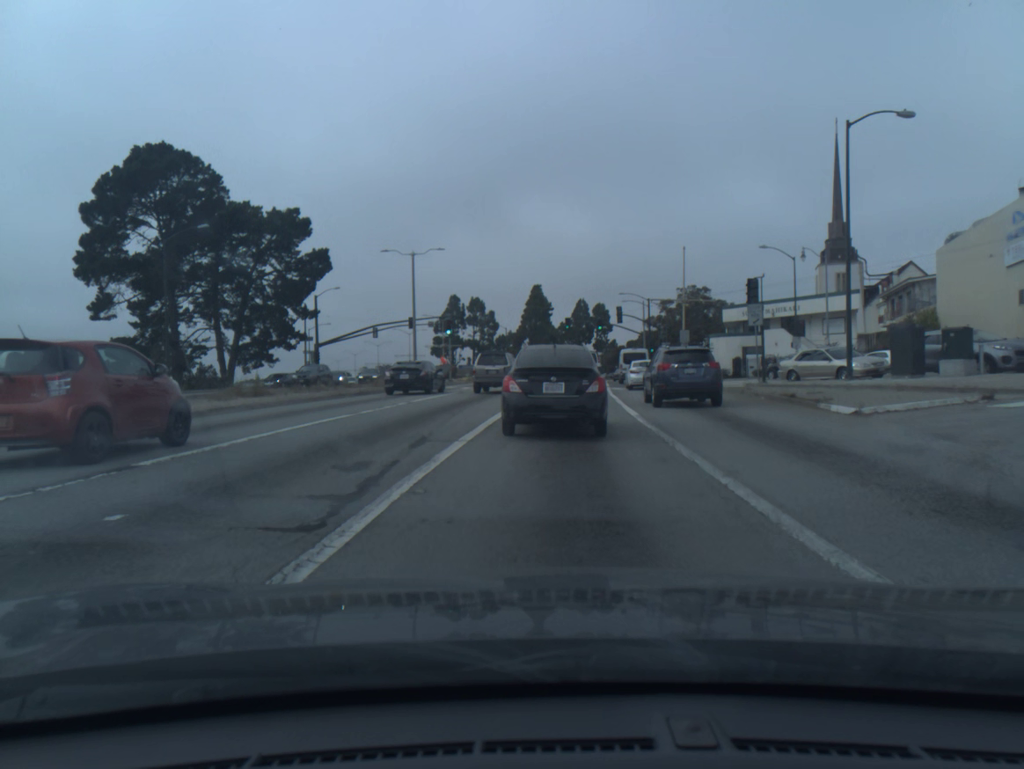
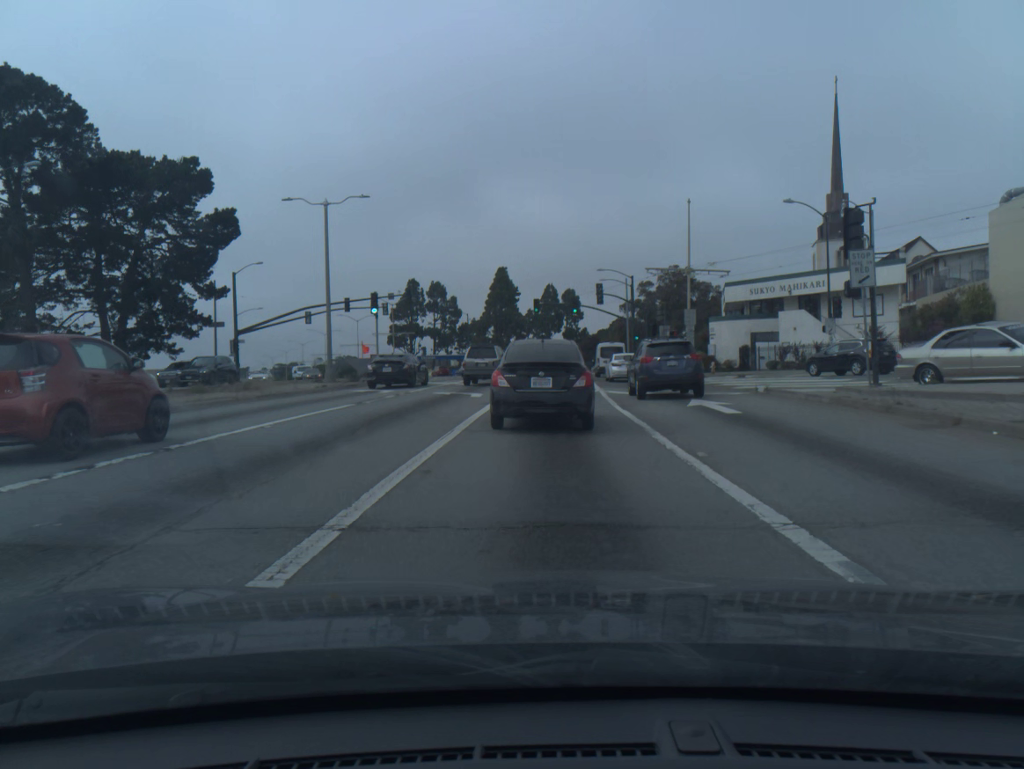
(+0.3, +13.8) m; +2°
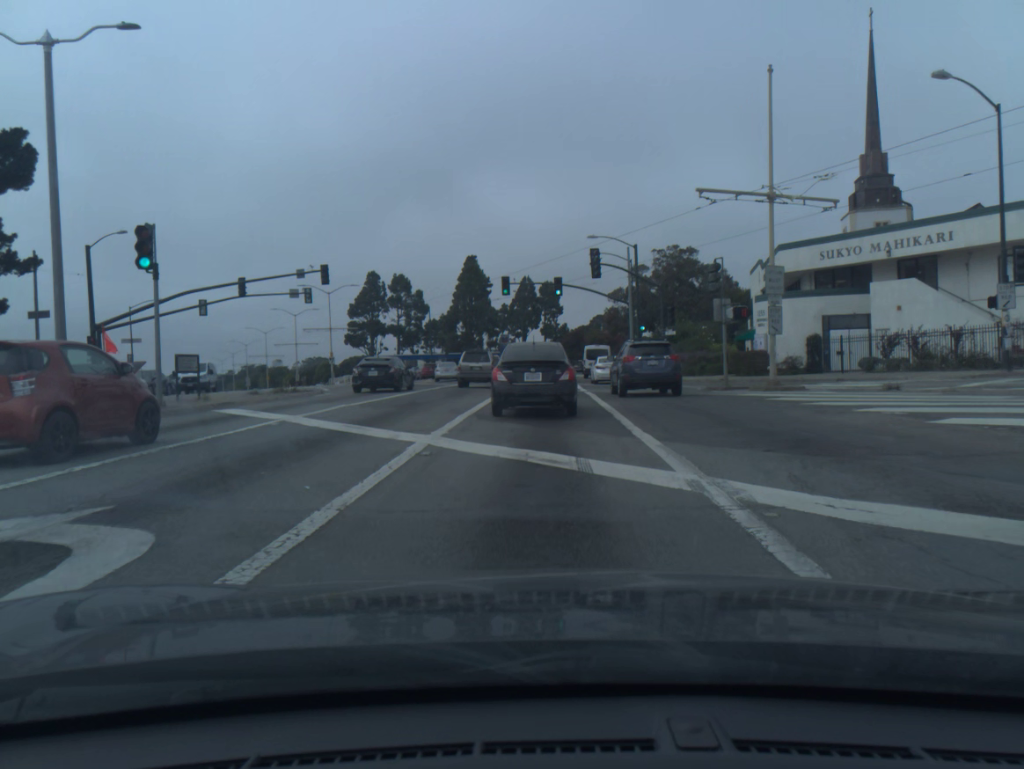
(+0.4, +20.6) m; +2°
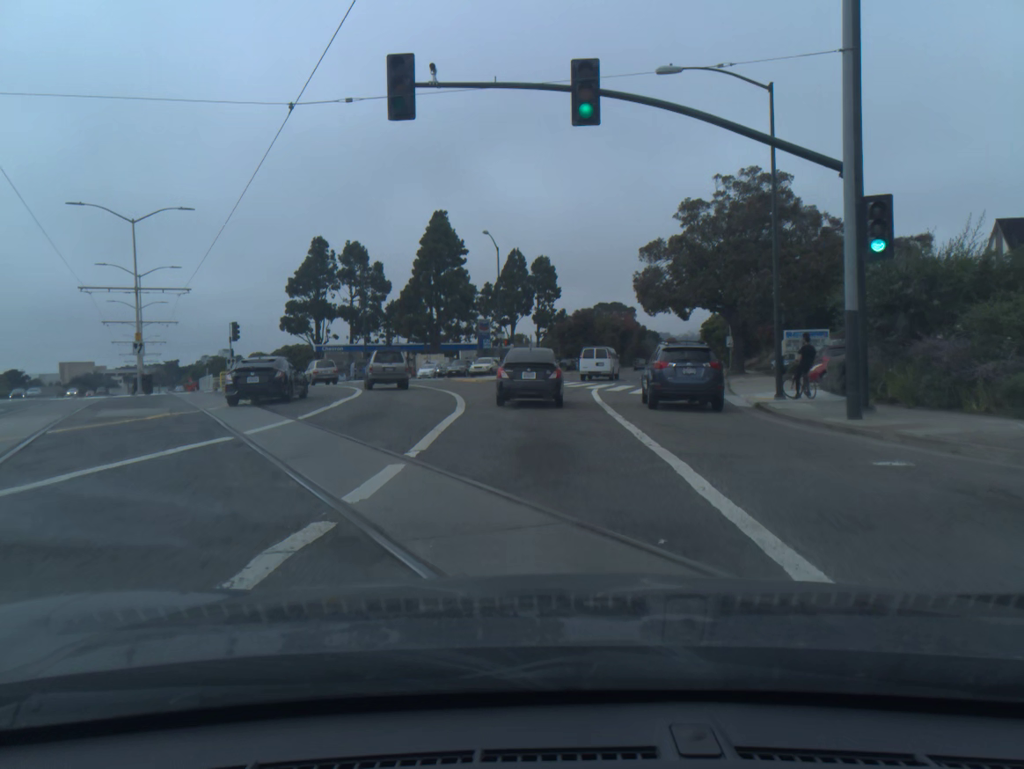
(+0.2, +39.2) m; +1°
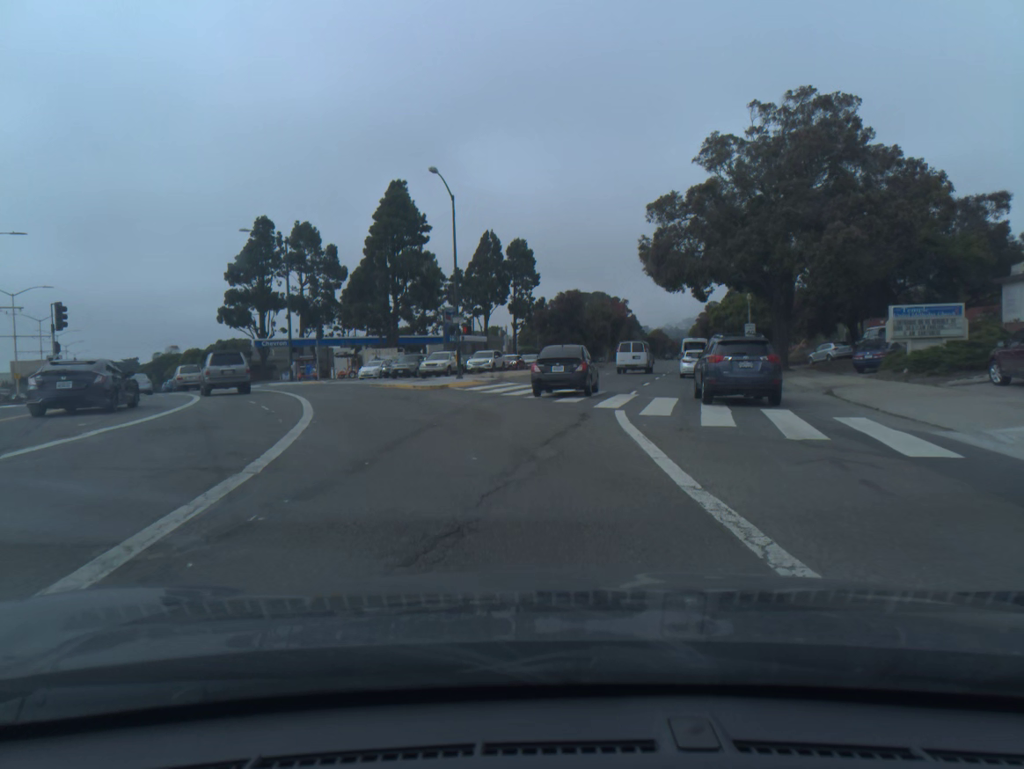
(+0.1, +16.5) m; +1°
